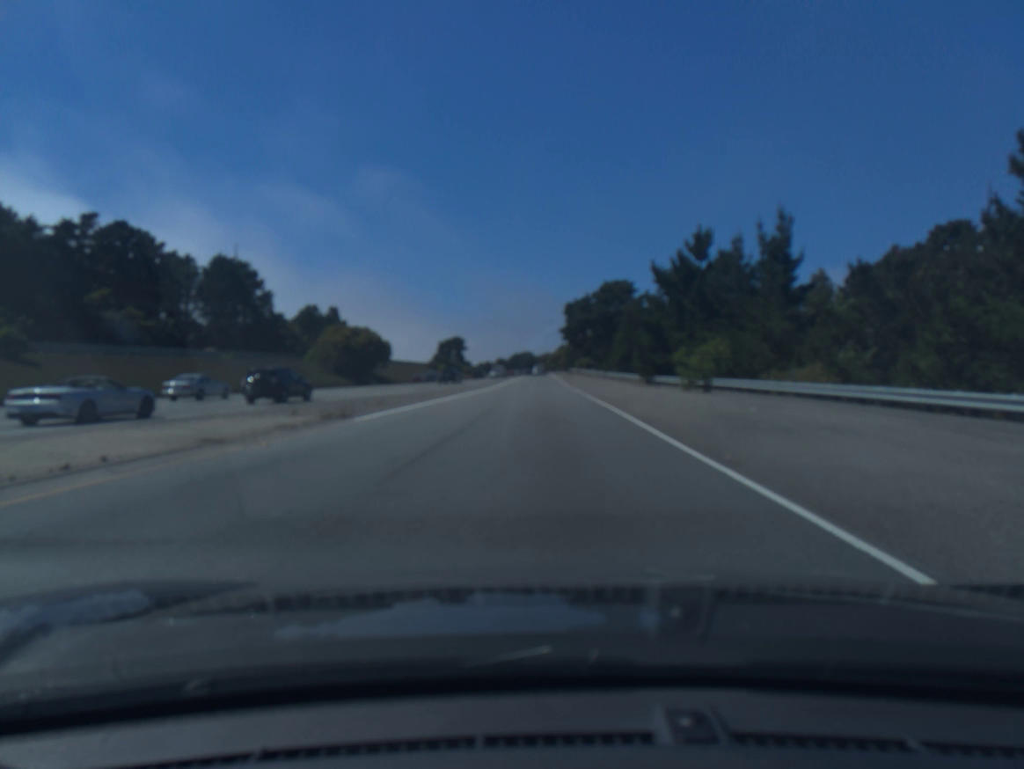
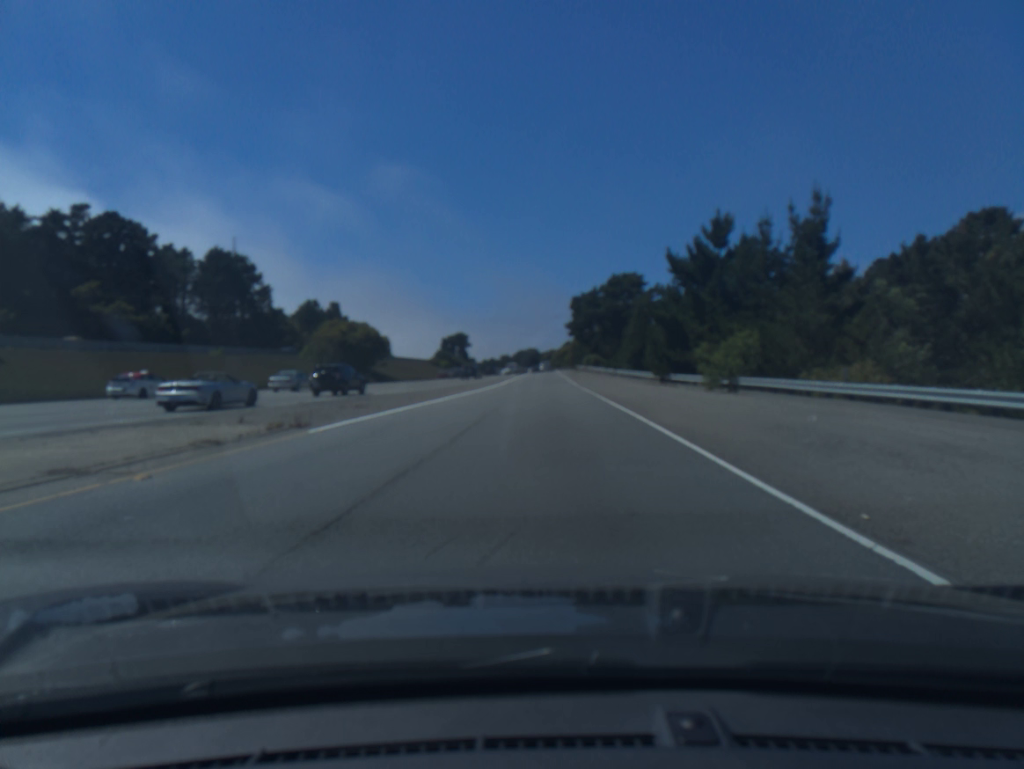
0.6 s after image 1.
(0.0, +4.1) m; 0°
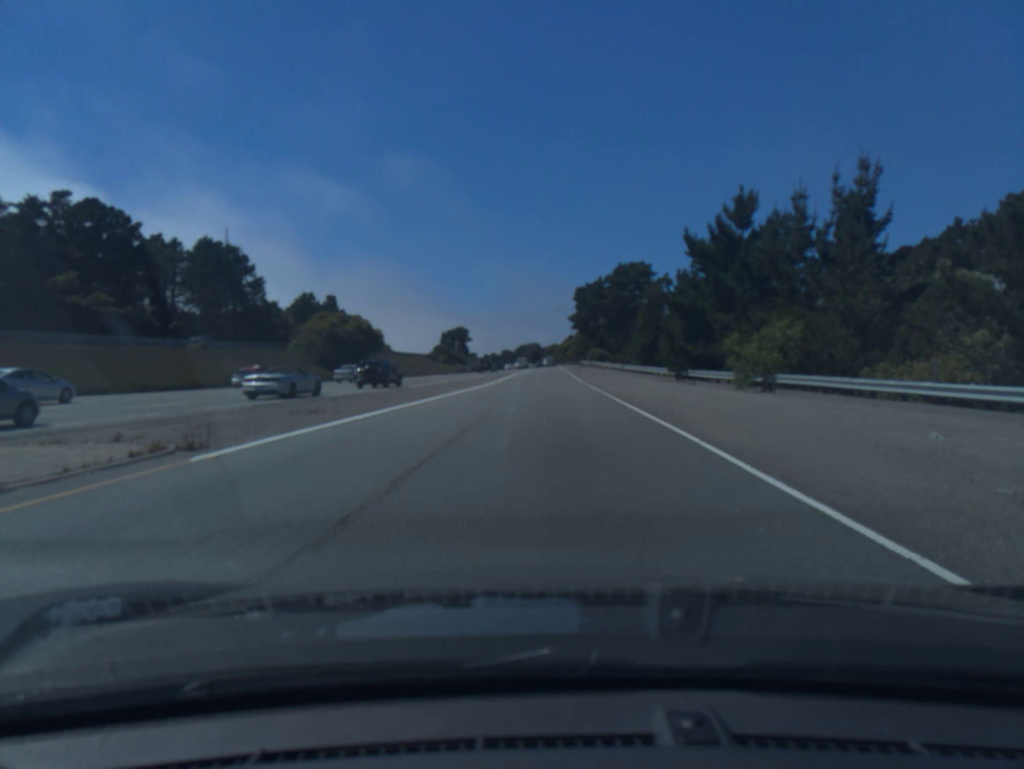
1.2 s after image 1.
(0.0, +5.1) m; 0°
